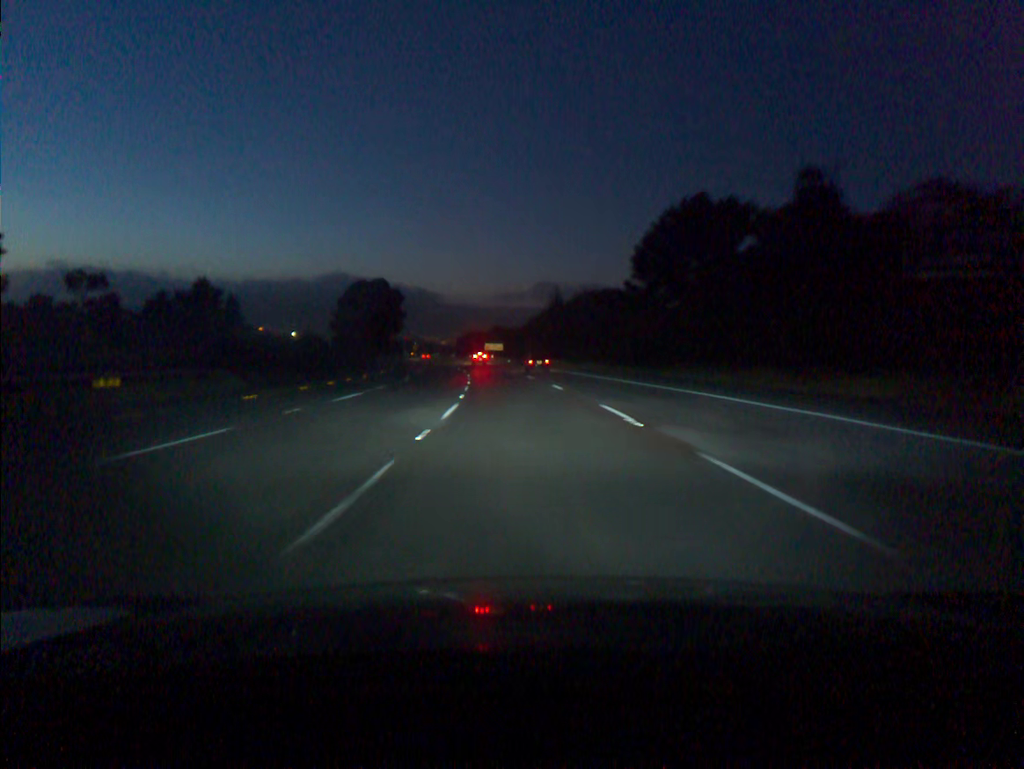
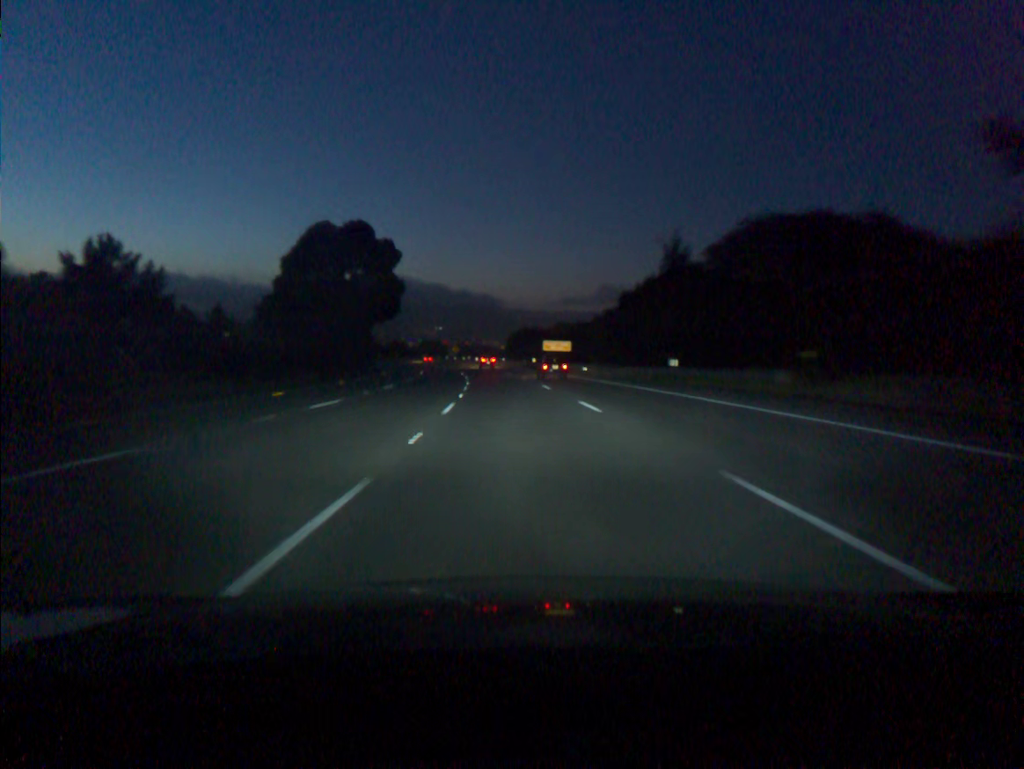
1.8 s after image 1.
(-2.0, +55.0) m; -4°
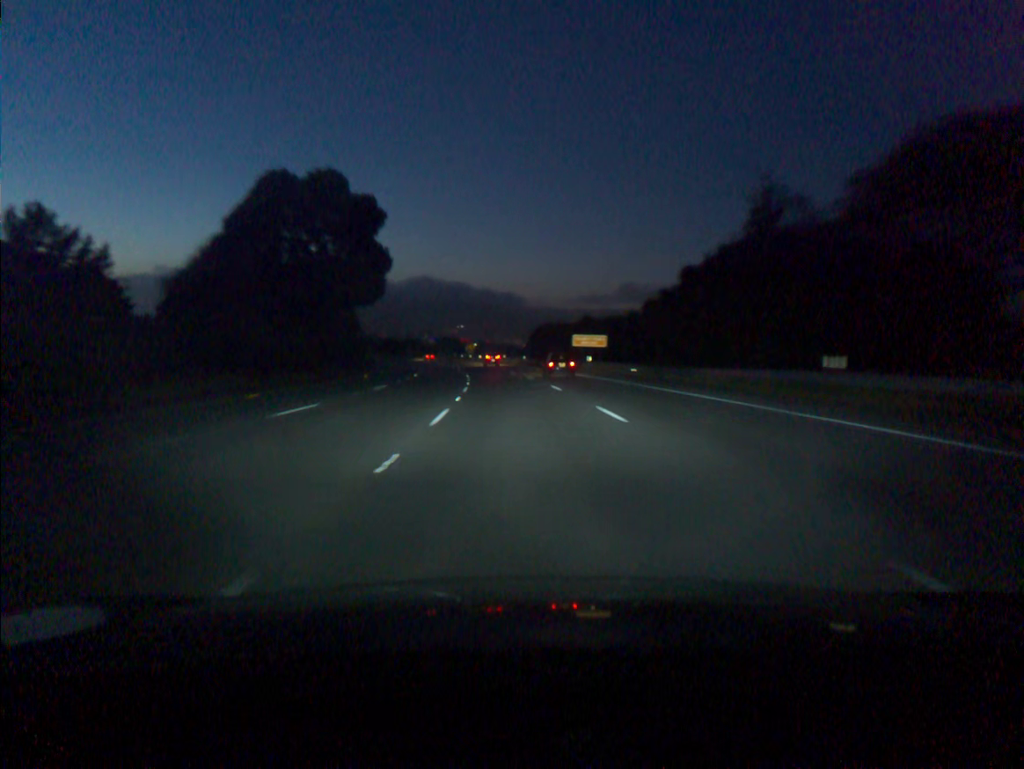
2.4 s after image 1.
(-0.2, +18.4) m; -2°
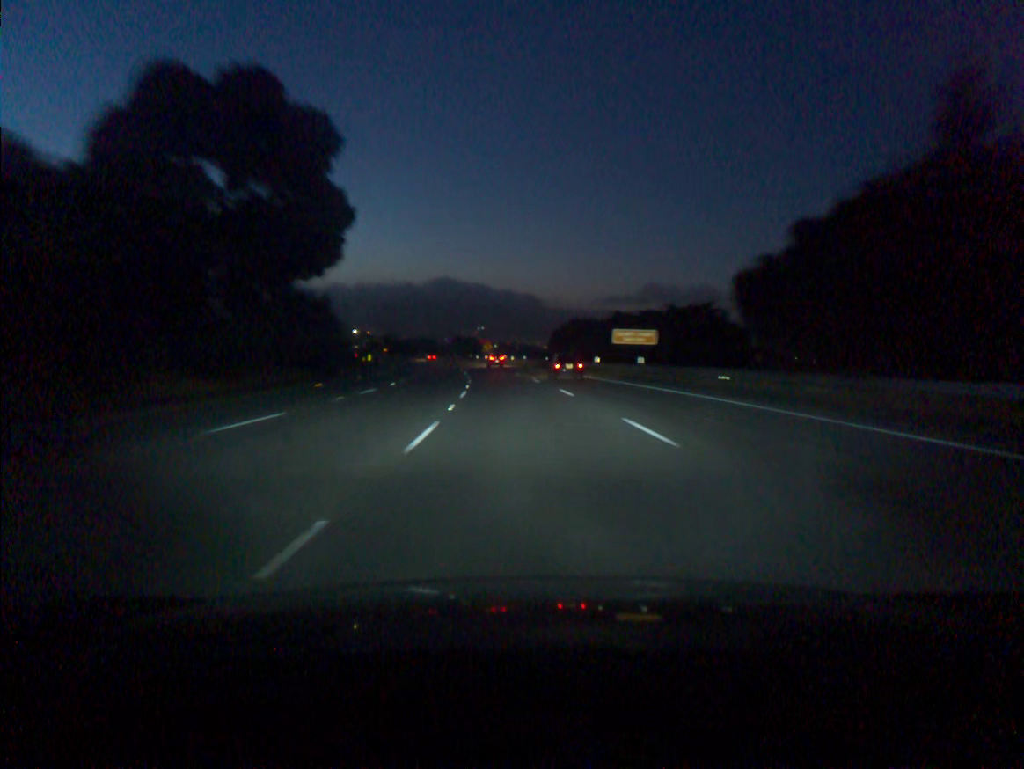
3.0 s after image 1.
(-0.2, +18.4) m; -1°
